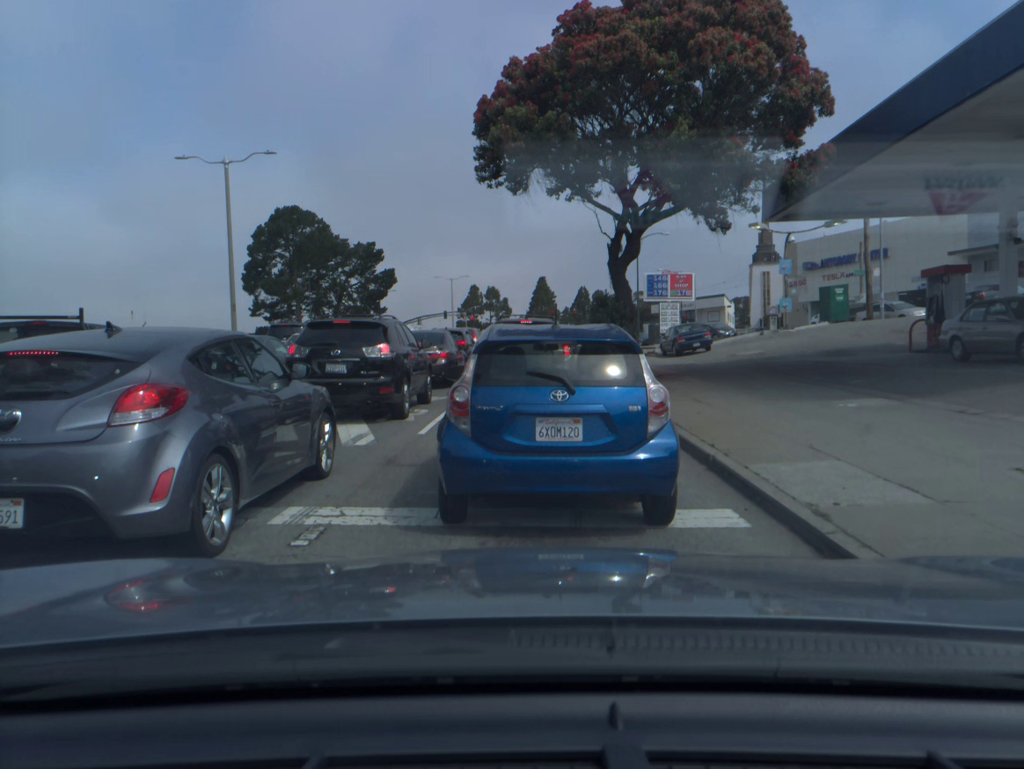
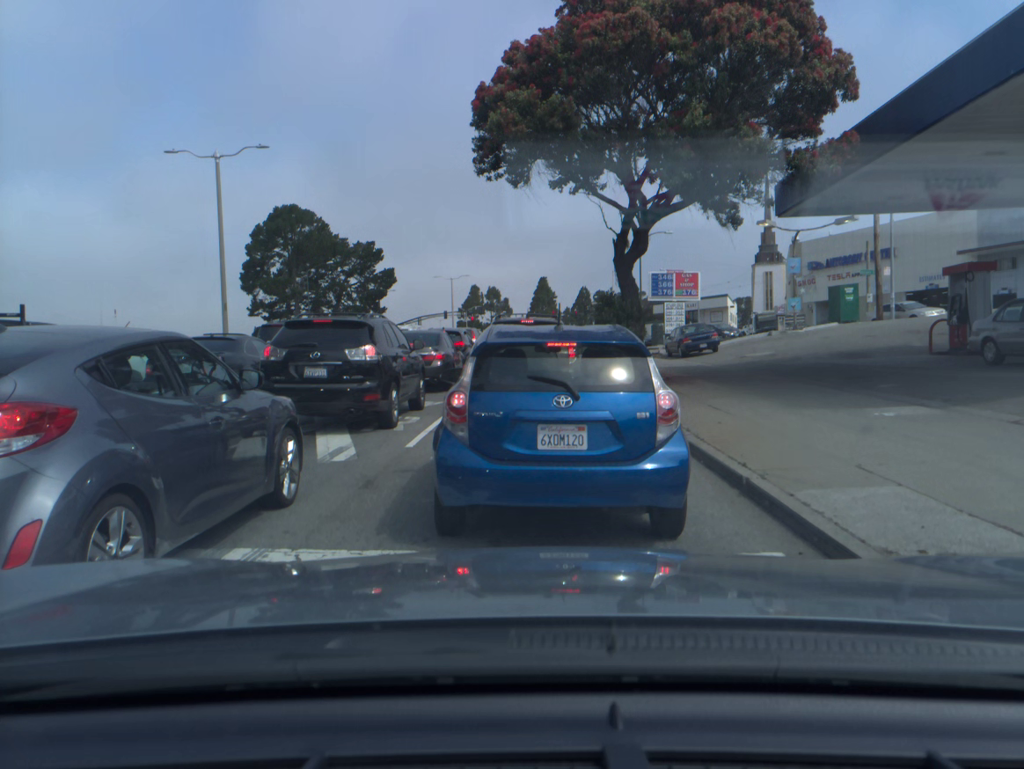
(0.0, +1.2) m; 0°
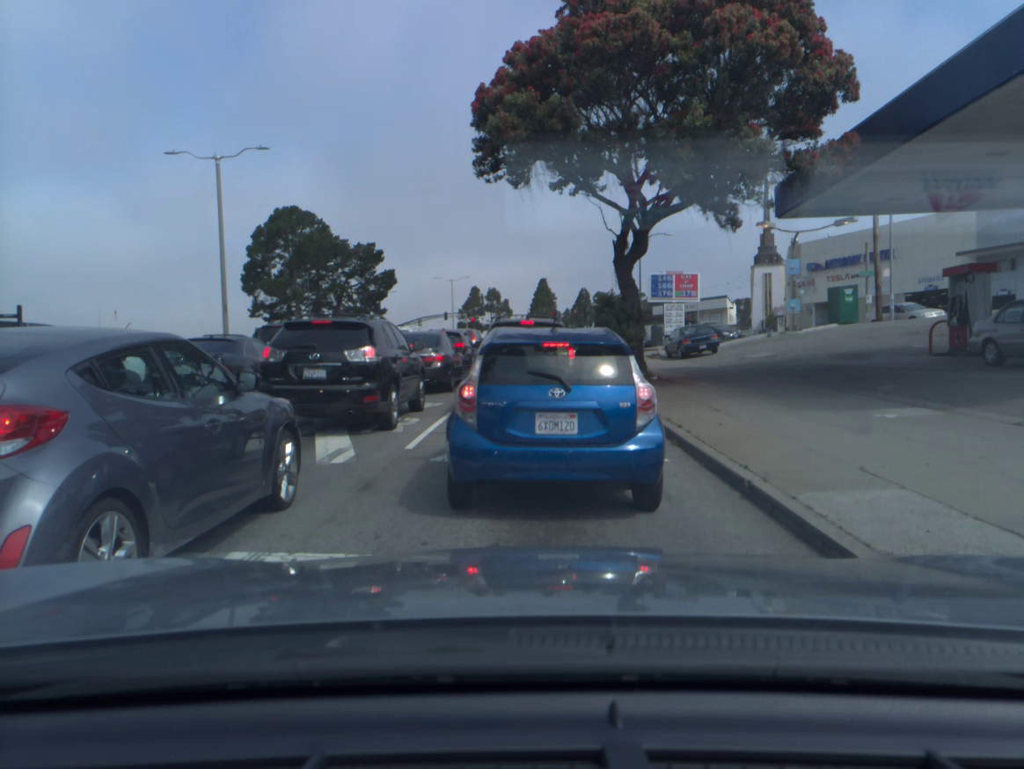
(0.0, +0.1) m; 0°
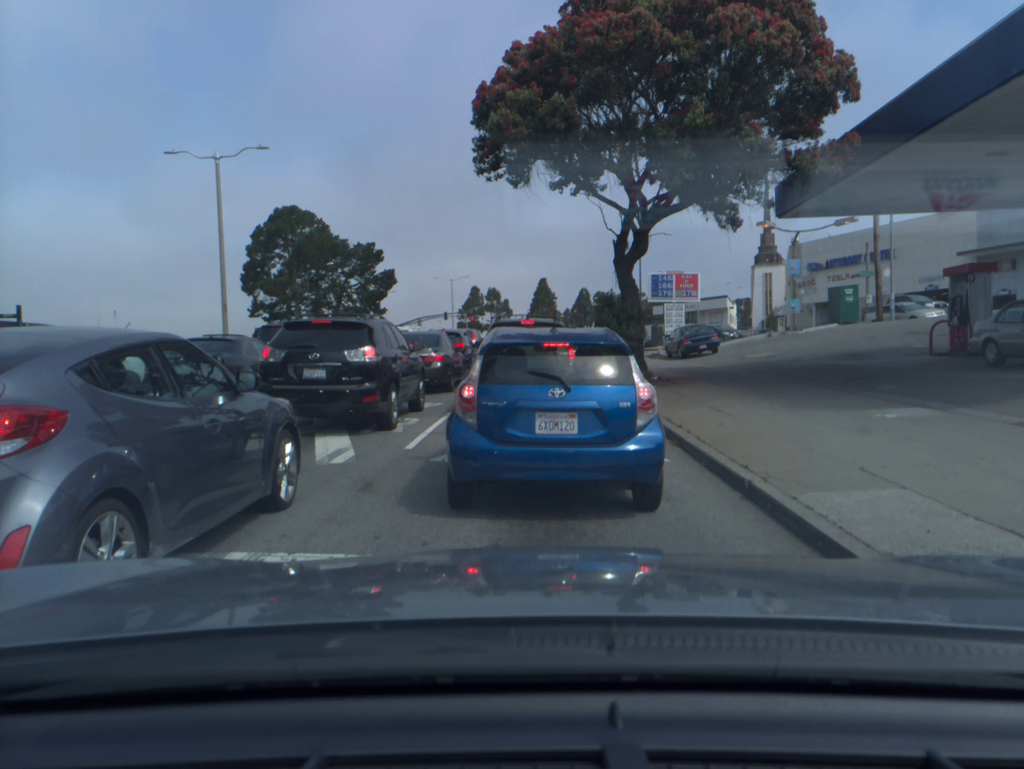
(0.0, 0.0) m; 0°
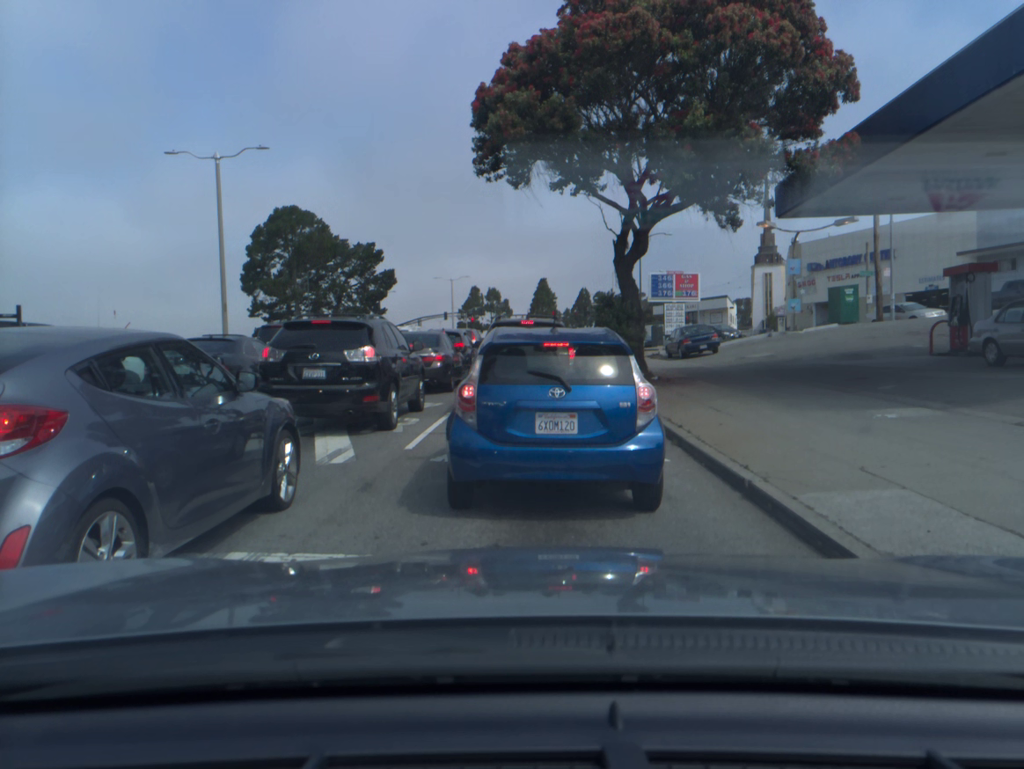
(0.0, 0.0) m; 0°
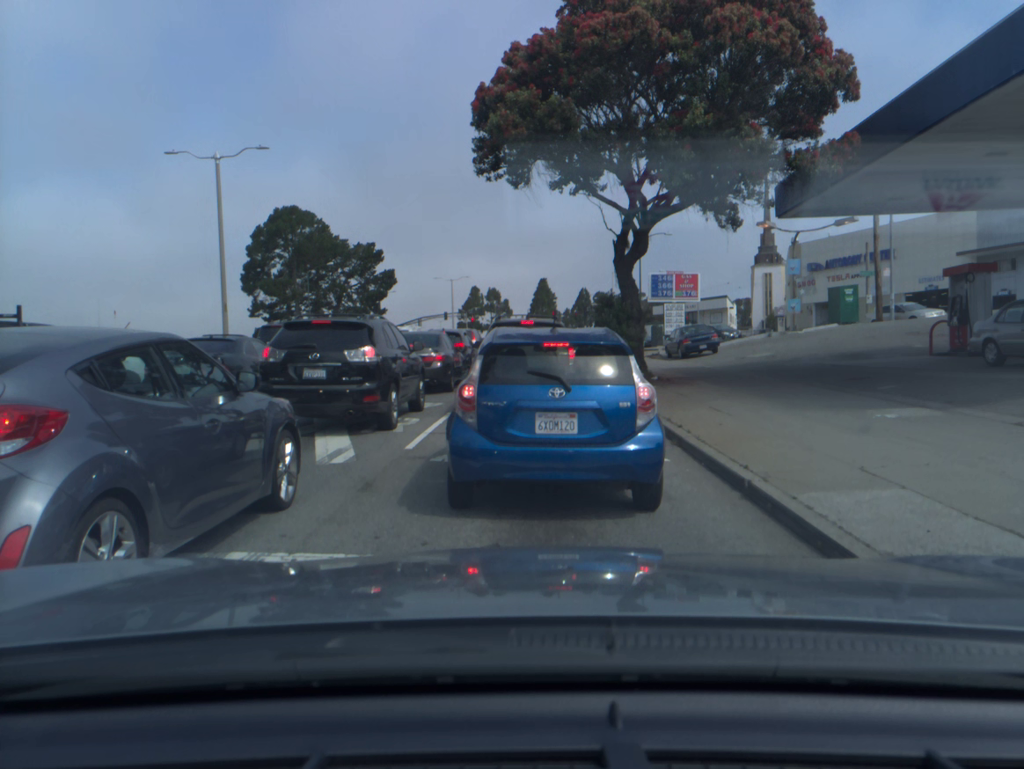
(0.0, 0.0) m; 0°
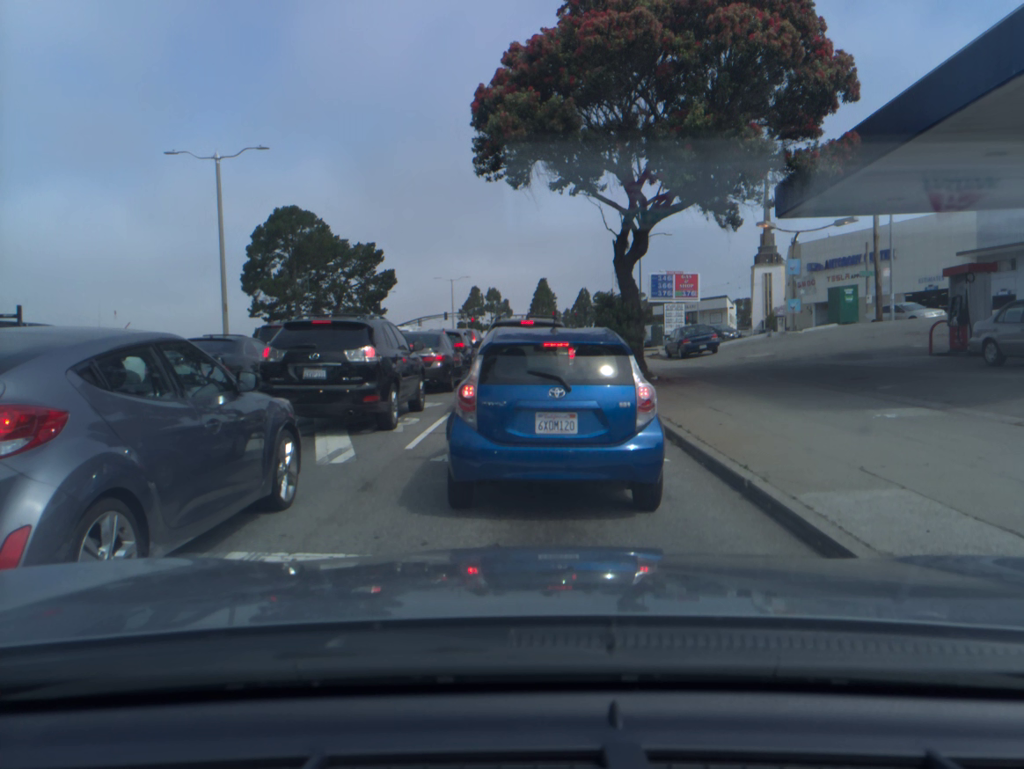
(0.0, 0.0) m; 0°
